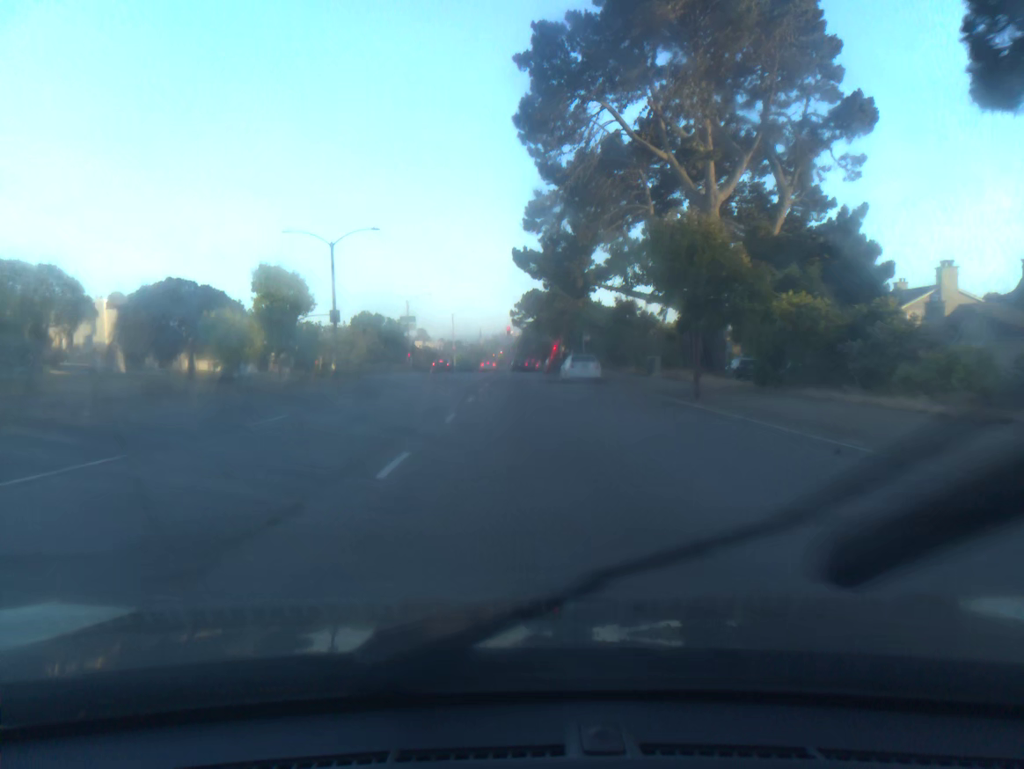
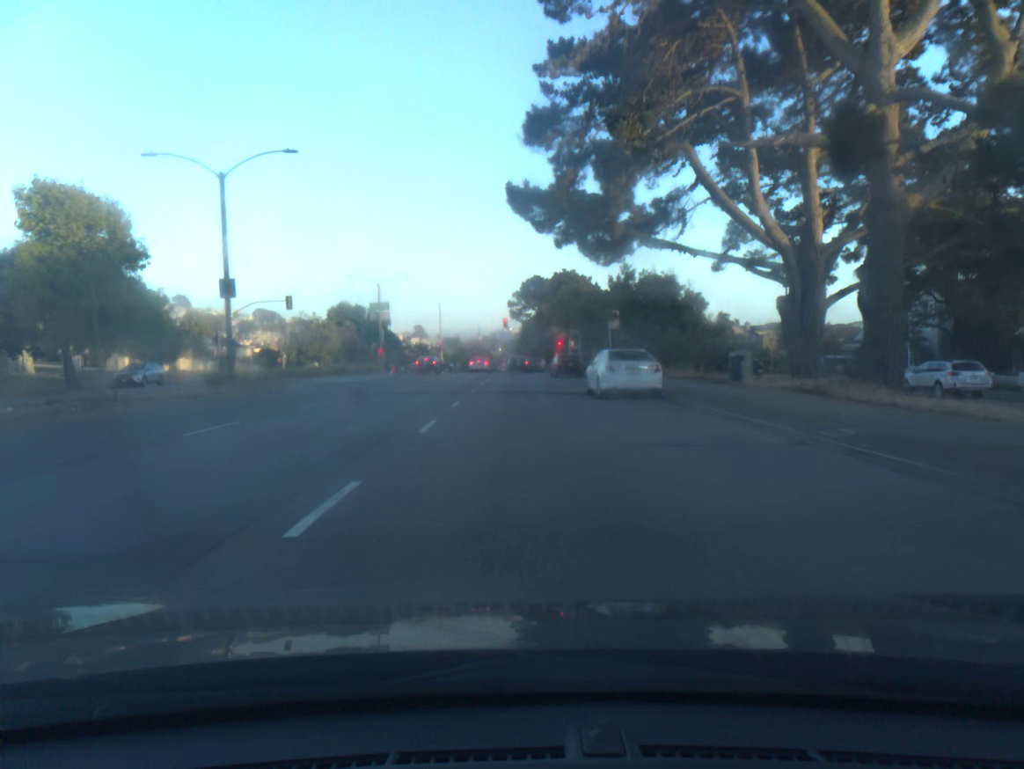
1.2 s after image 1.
(0.0, +17.6) m; 0°
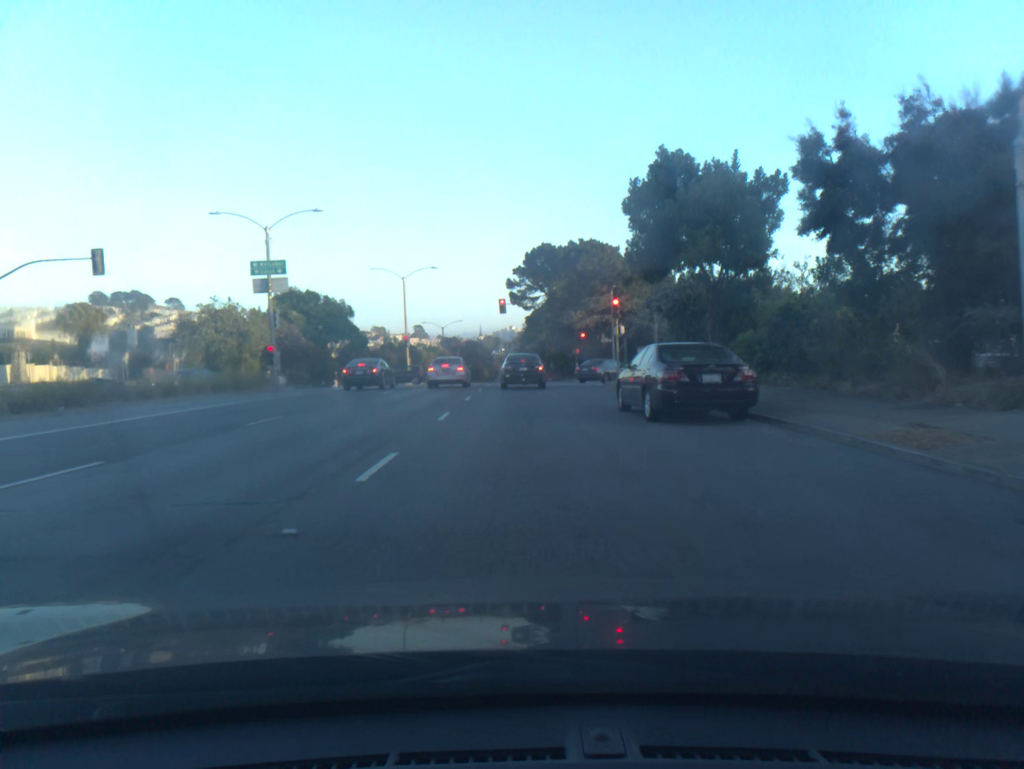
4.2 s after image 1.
(-0.3, +33.9) m; -1°
